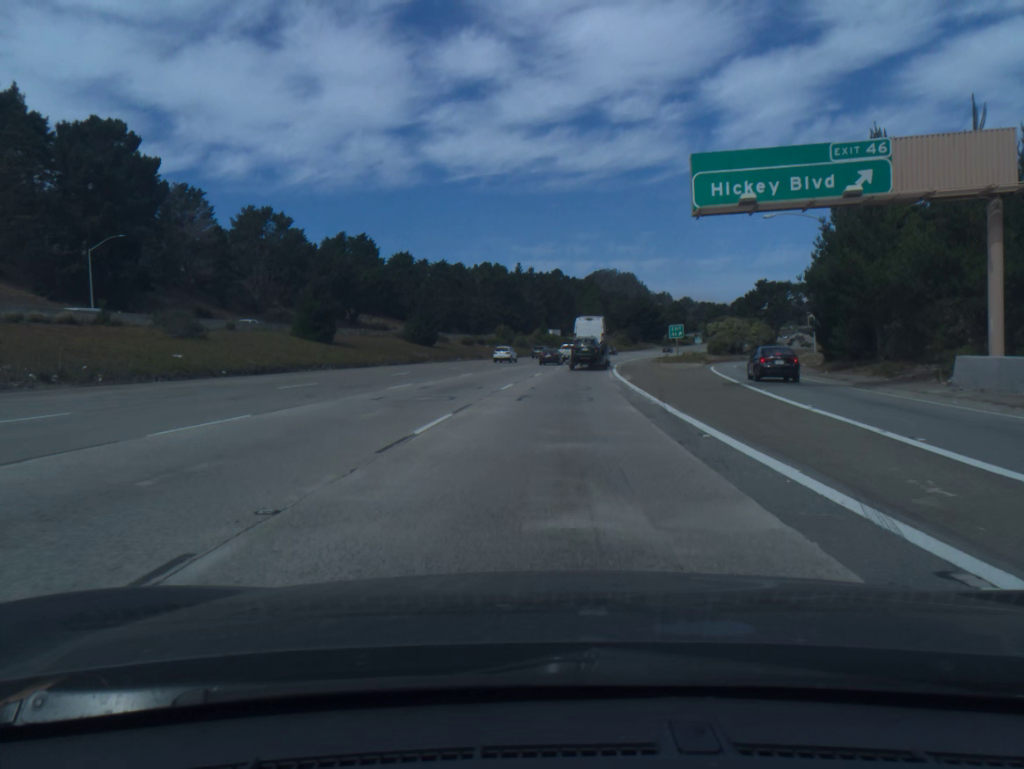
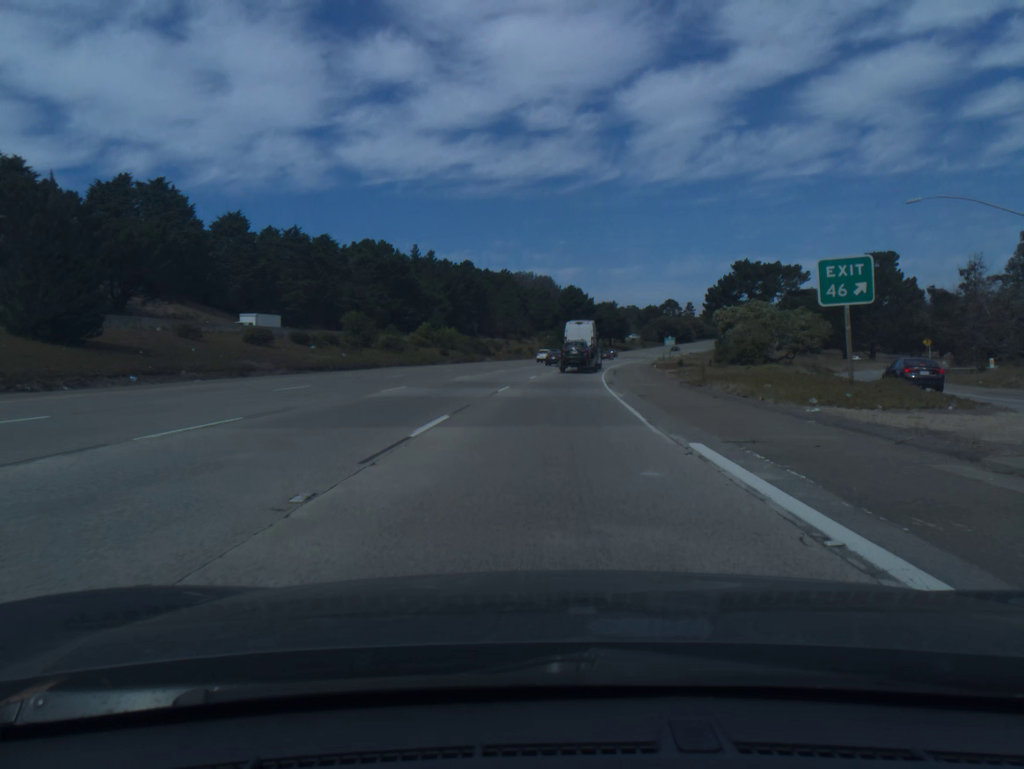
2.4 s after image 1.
(+3.2, +57.9) m; +6°
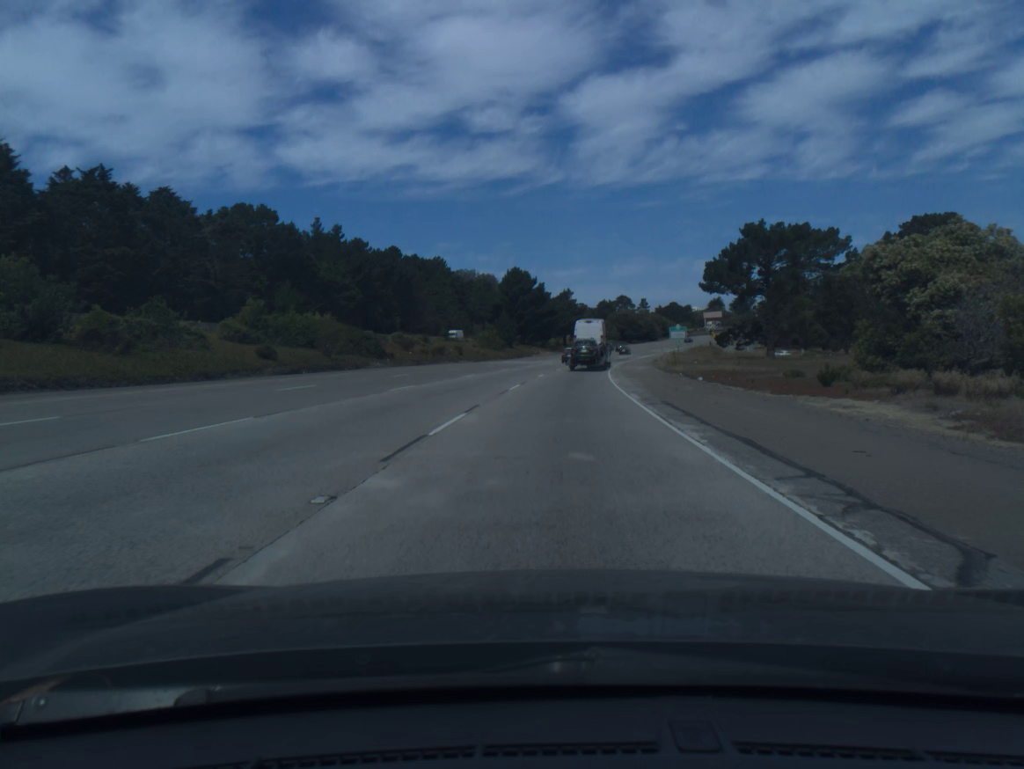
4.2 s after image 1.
(+1.5, +43.5) m; +4°
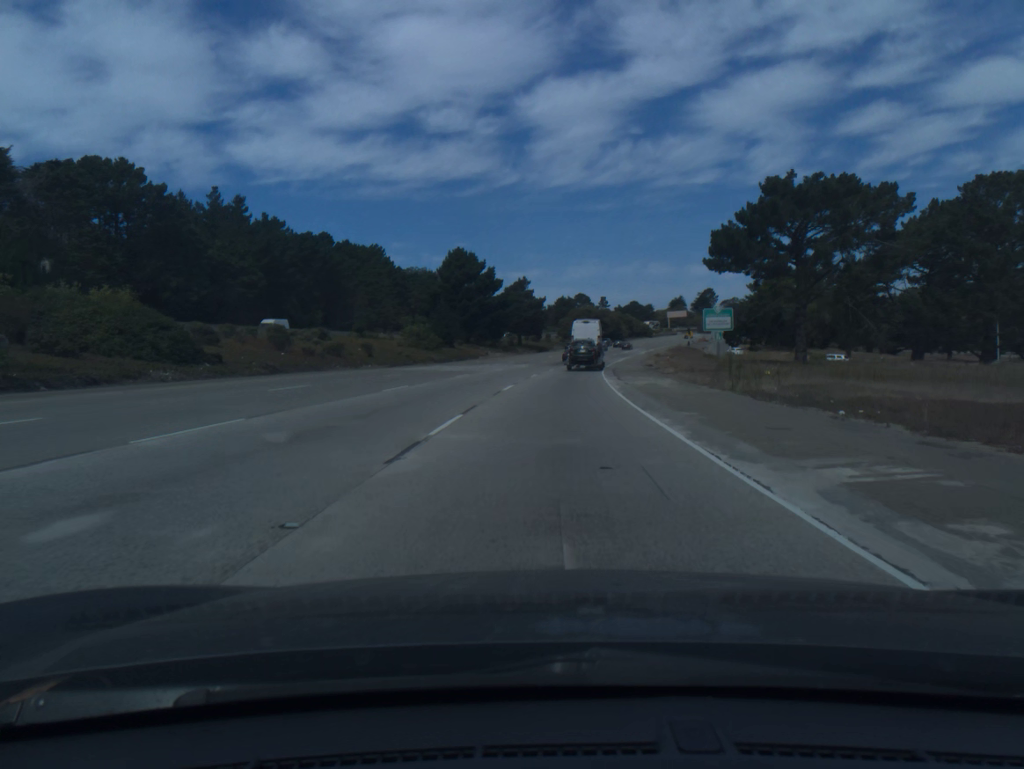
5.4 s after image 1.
(+0.8, +29.0) m; +3°
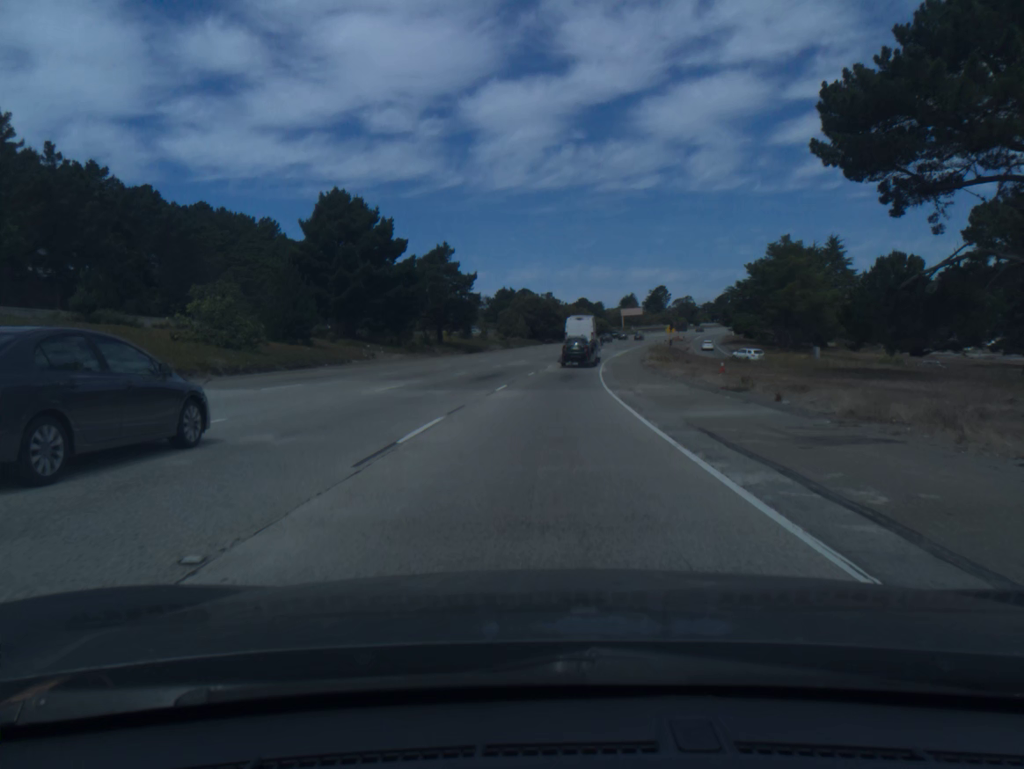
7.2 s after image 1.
(+1.7, +43.5) m; +4°
